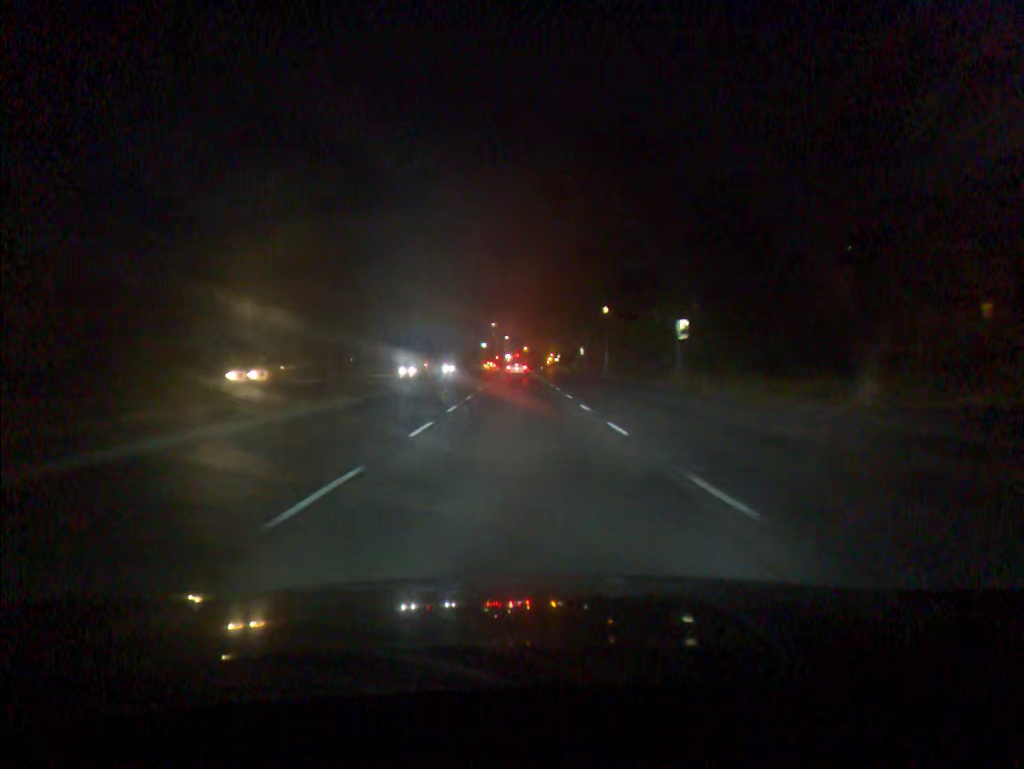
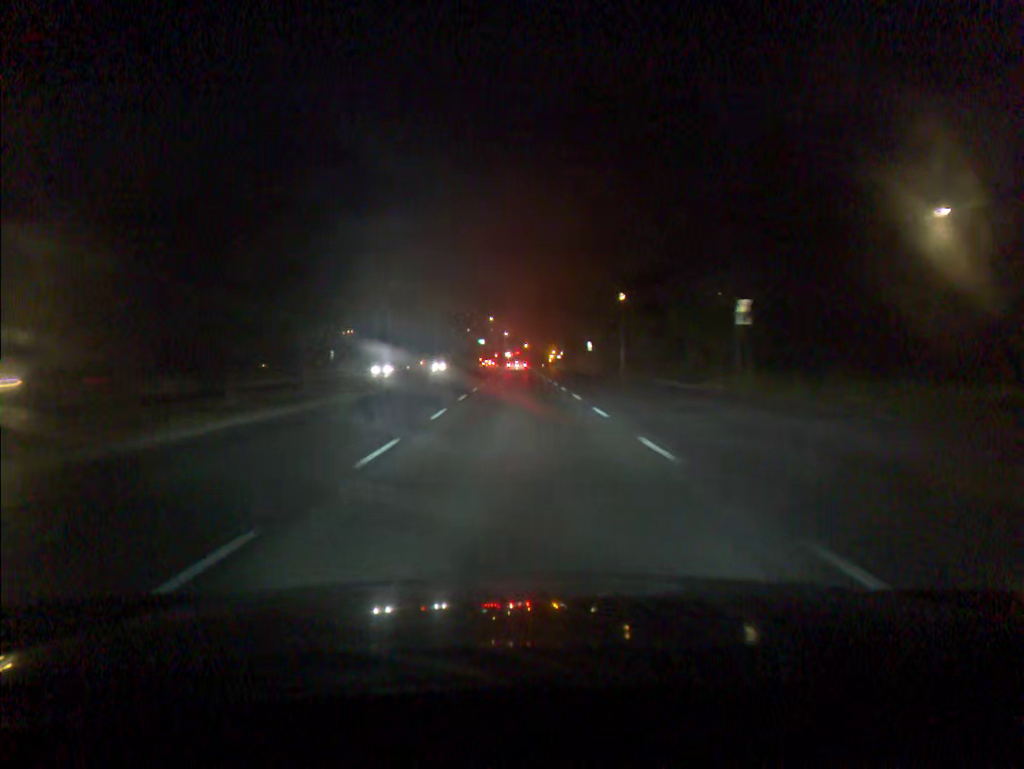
(0.0, +11.1) m; 0°
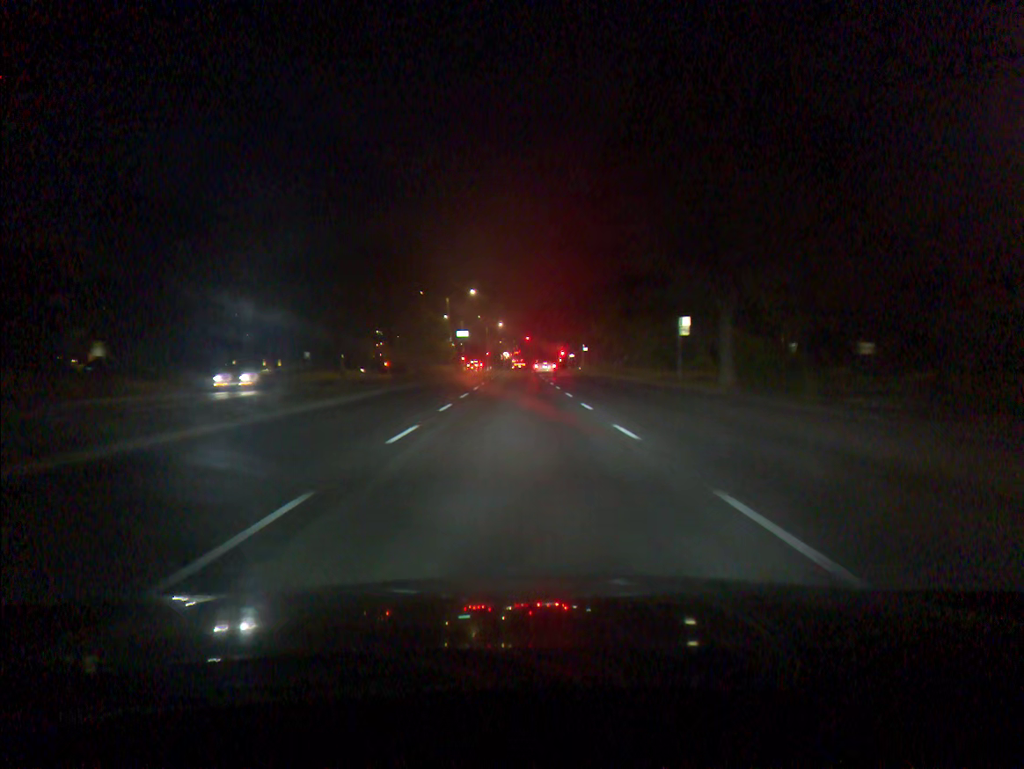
(+0.1, +55.7) m; 0°
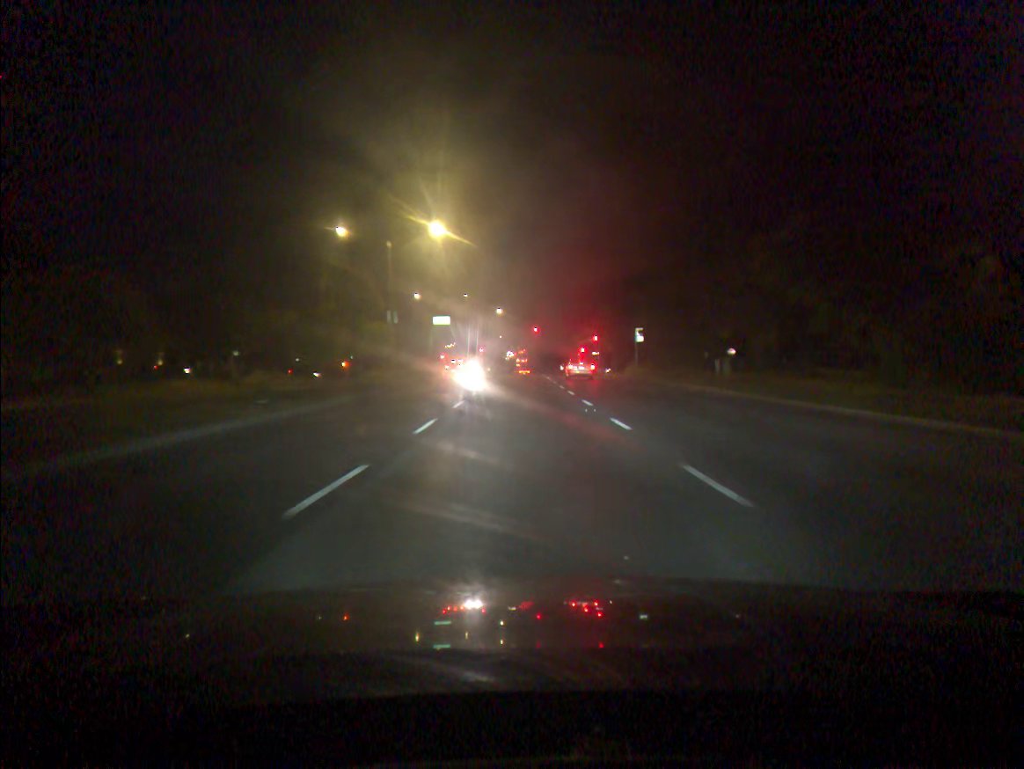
(-0.1, +41.9) m; 0°
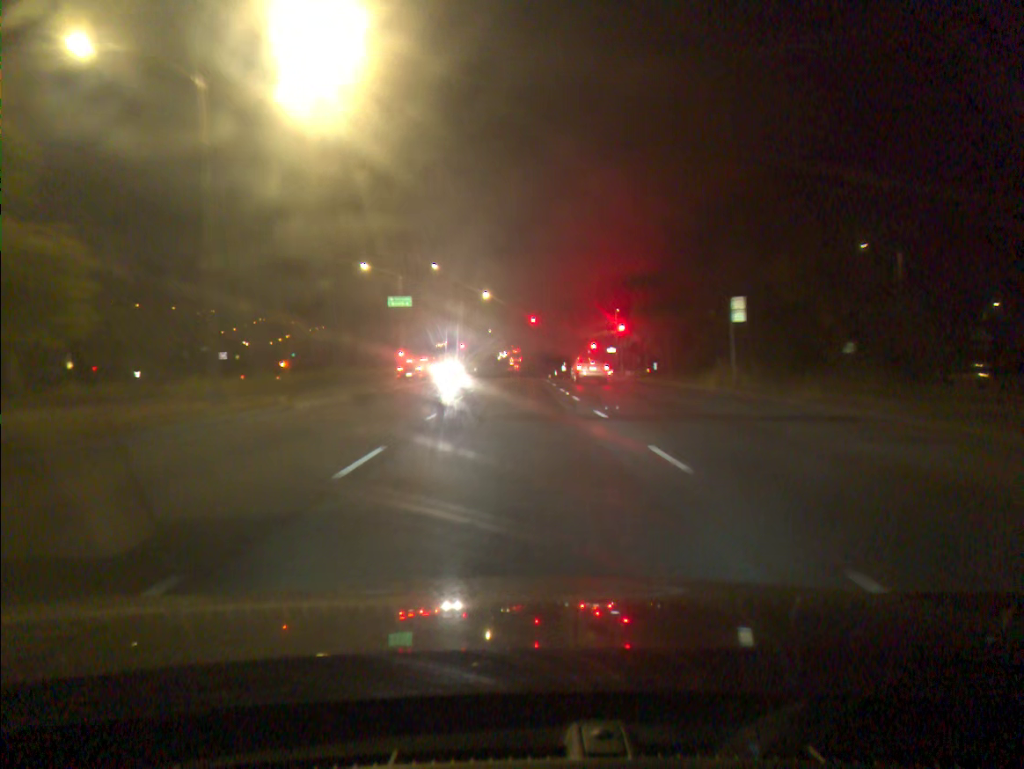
(+0.2, +27.1) m; +1°
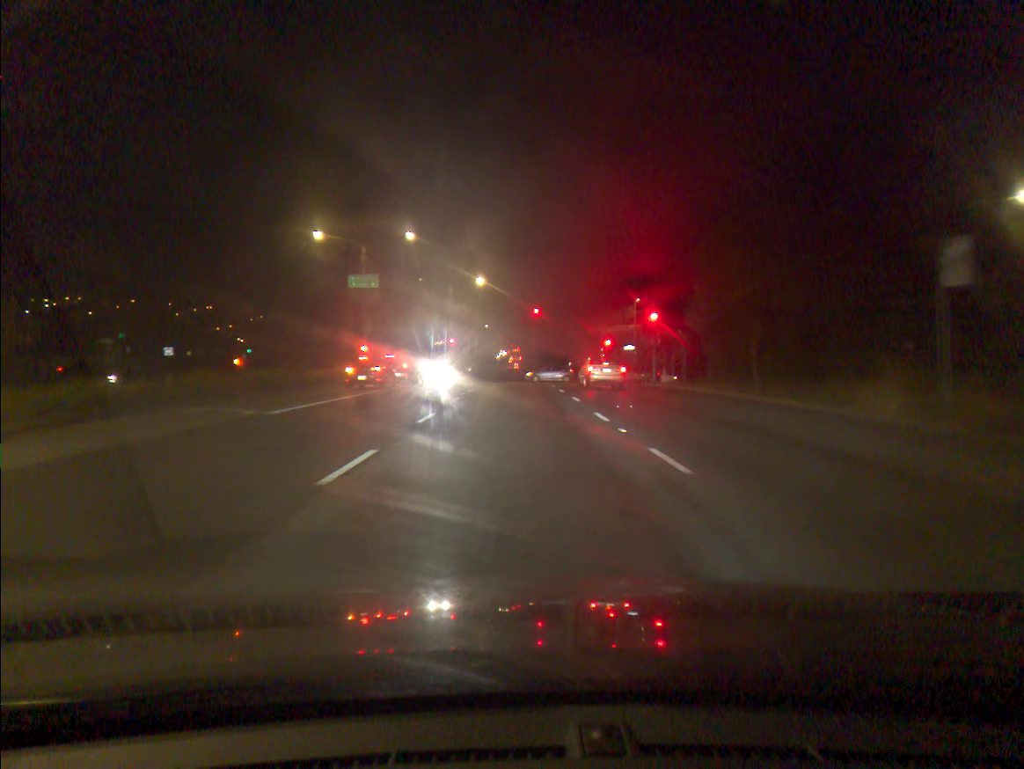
(0.0, +15.2) m; 0°
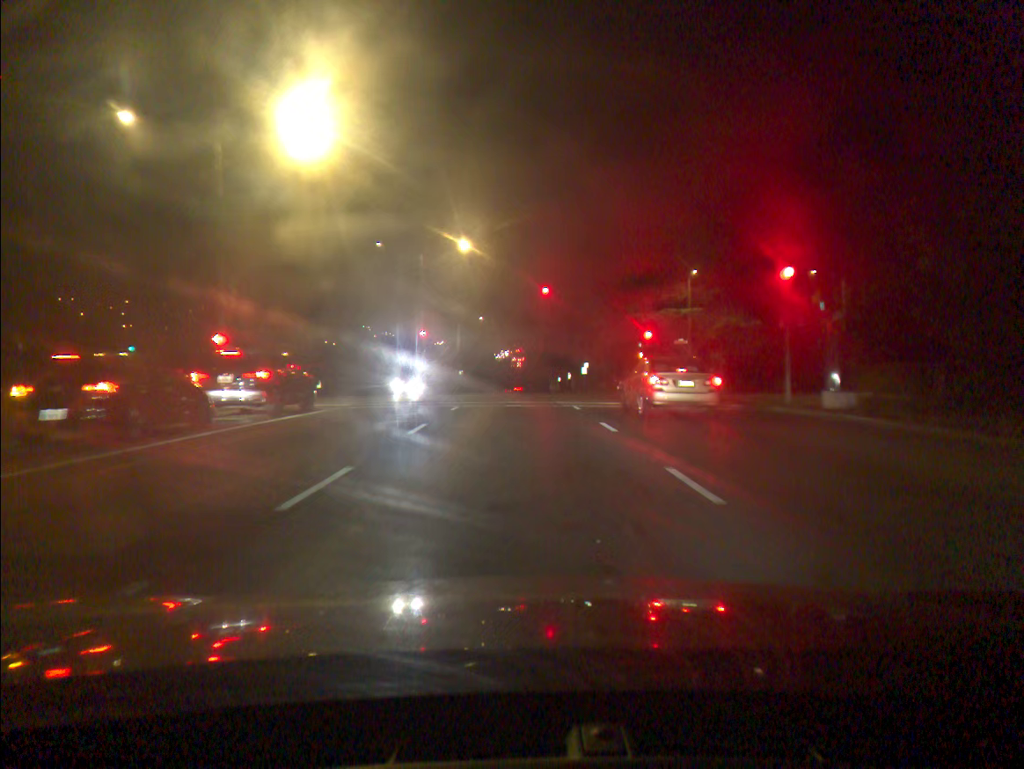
(0.0, +23.8) m; 0°
